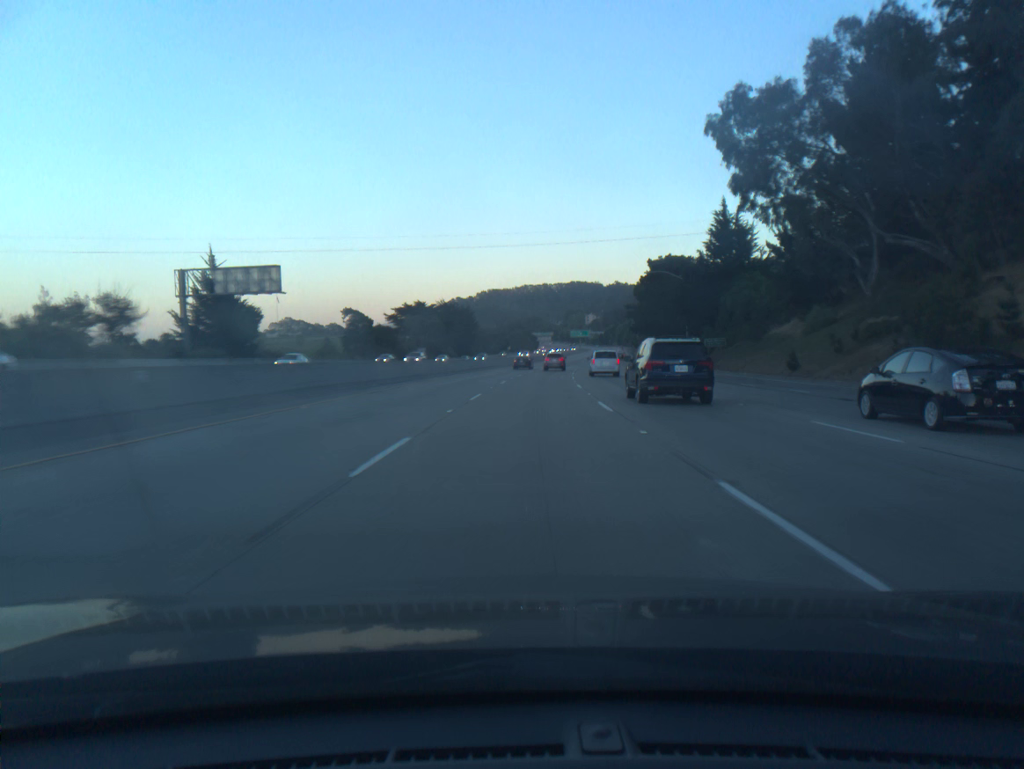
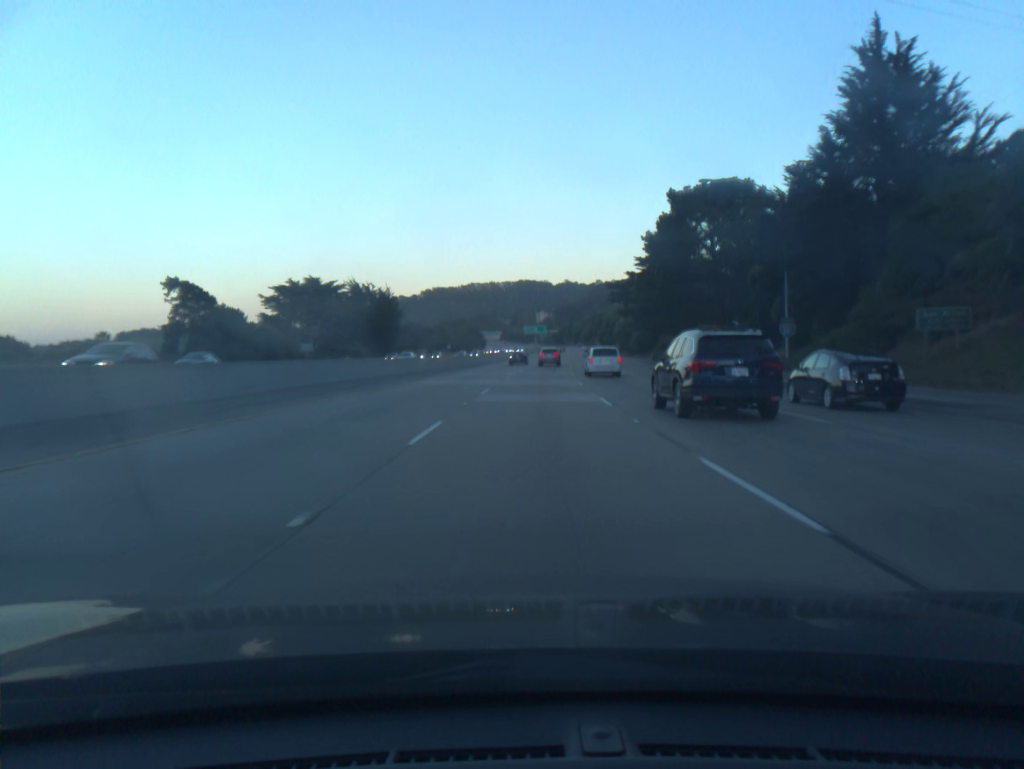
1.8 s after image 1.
(+1.7, +55.4) m; +4°
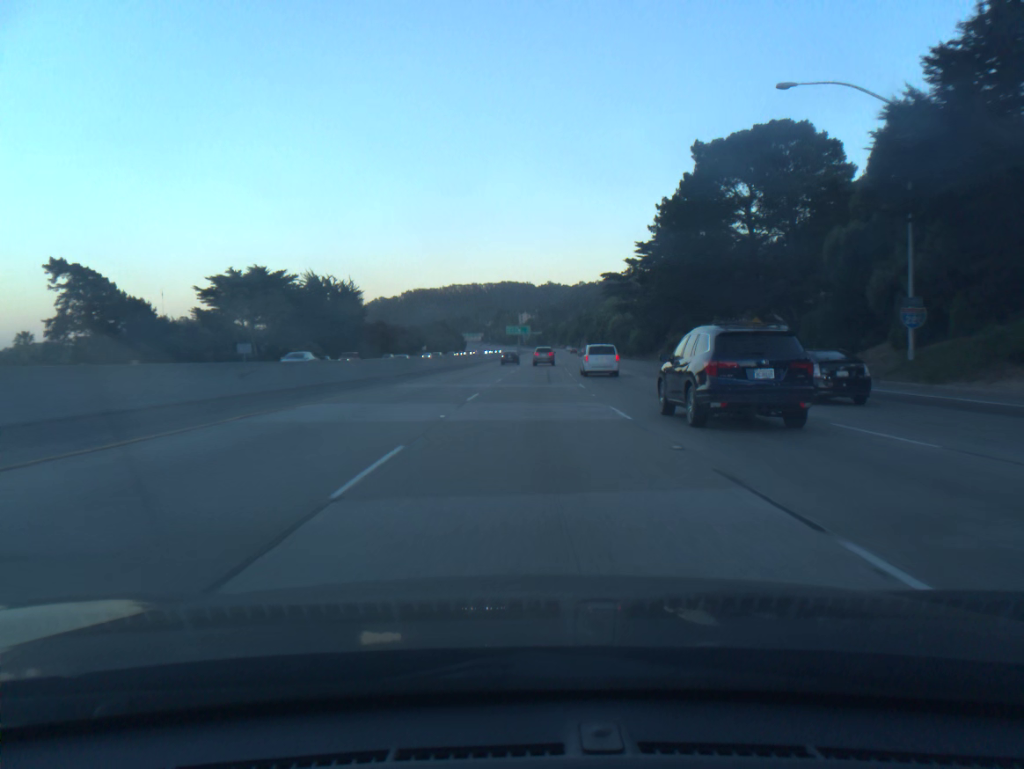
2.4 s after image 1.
(+0.2, +18.7) m; +1°
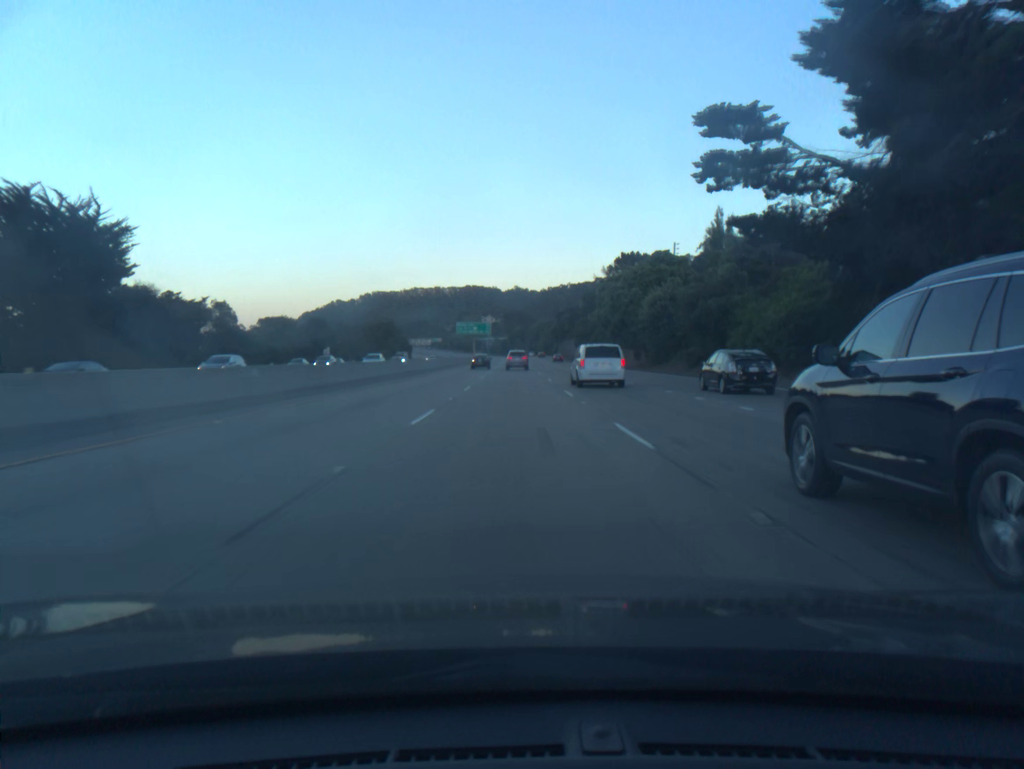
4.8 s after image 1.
(+2.3, +75.6) m; +3°
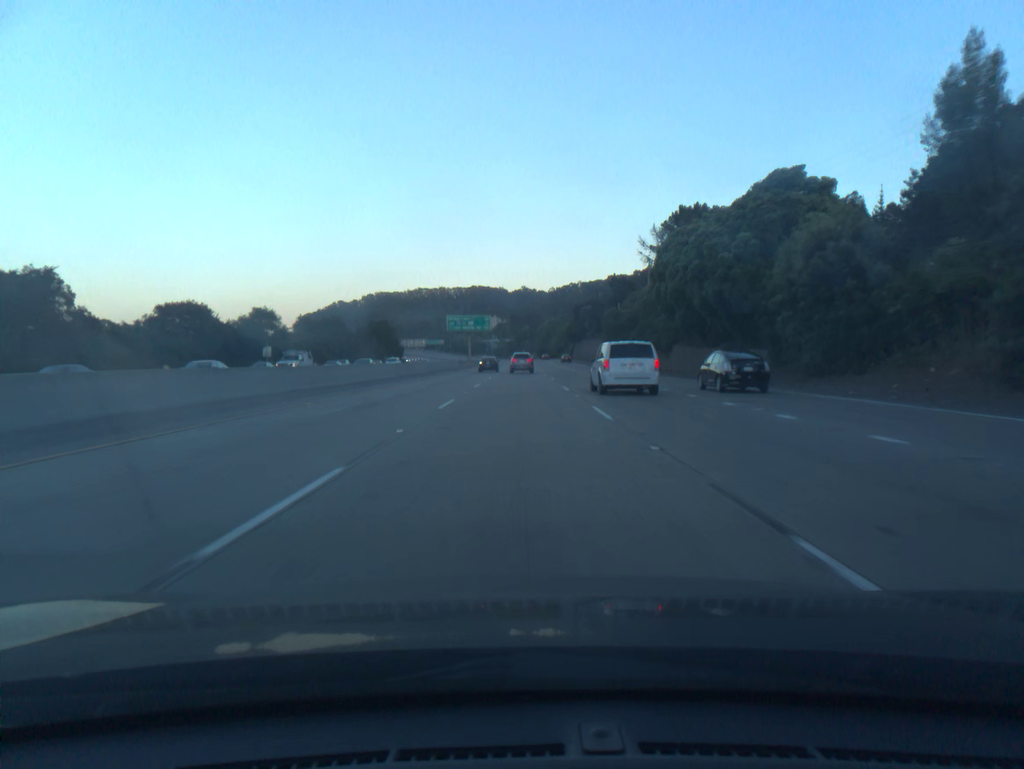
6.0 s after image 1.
(-0.1, +38.1) m; 0°
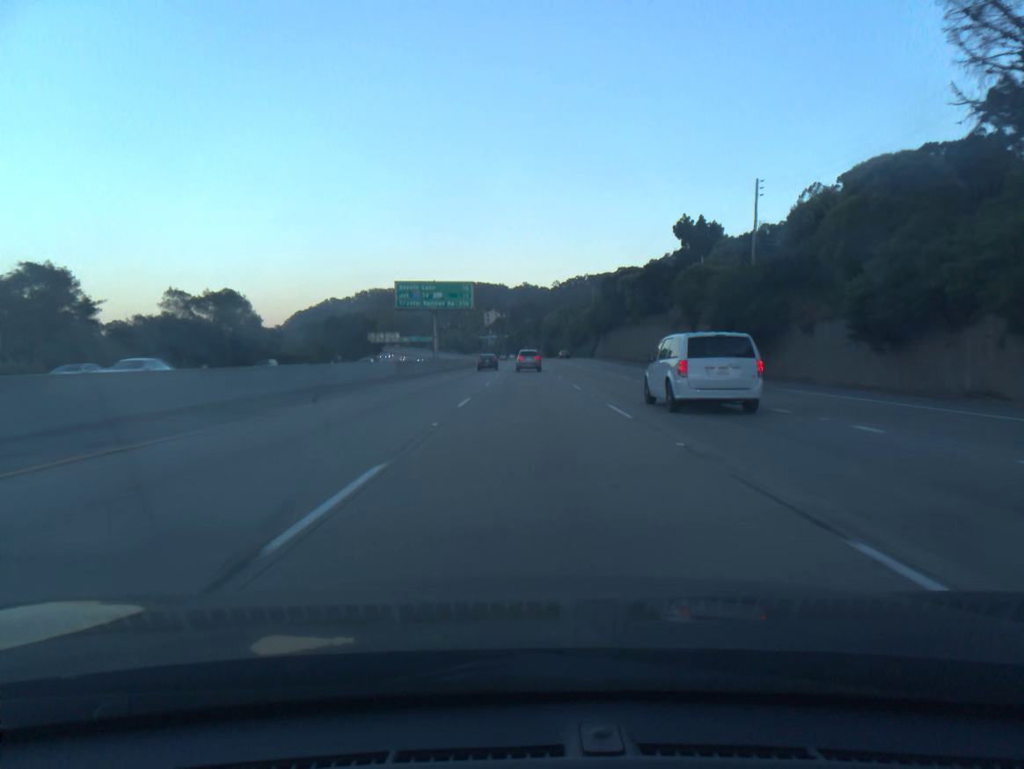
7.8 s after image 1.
(-0.3, +57.0) m; 0°
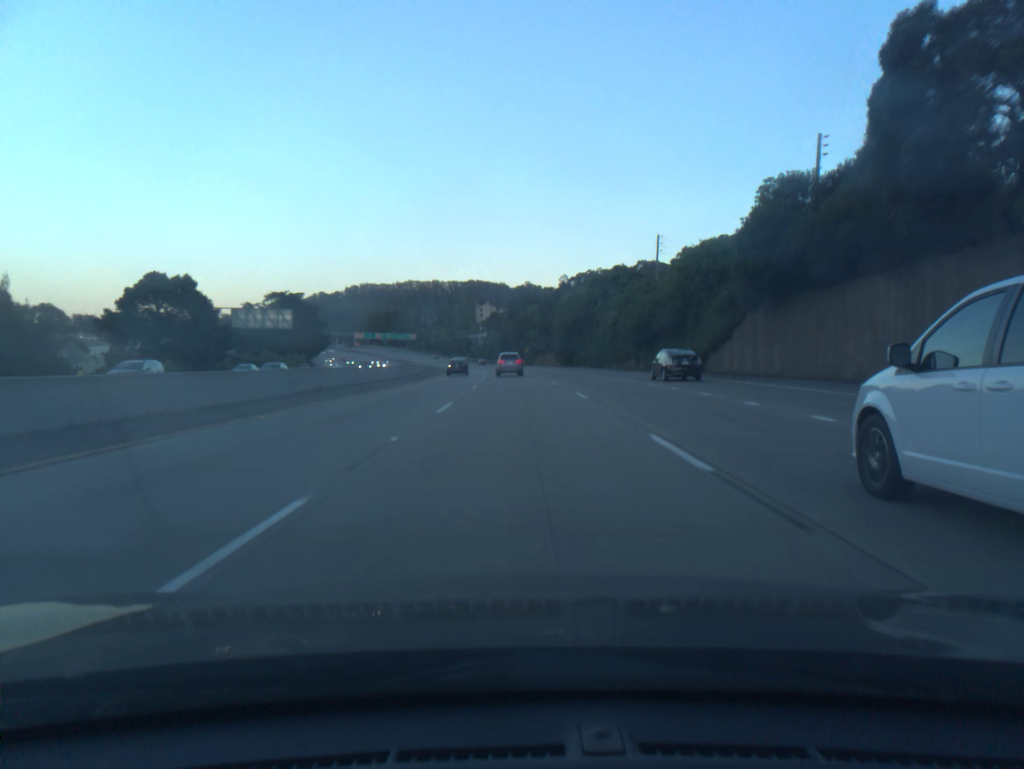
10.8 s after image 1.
(+0.6, +93.1) m; 0°
